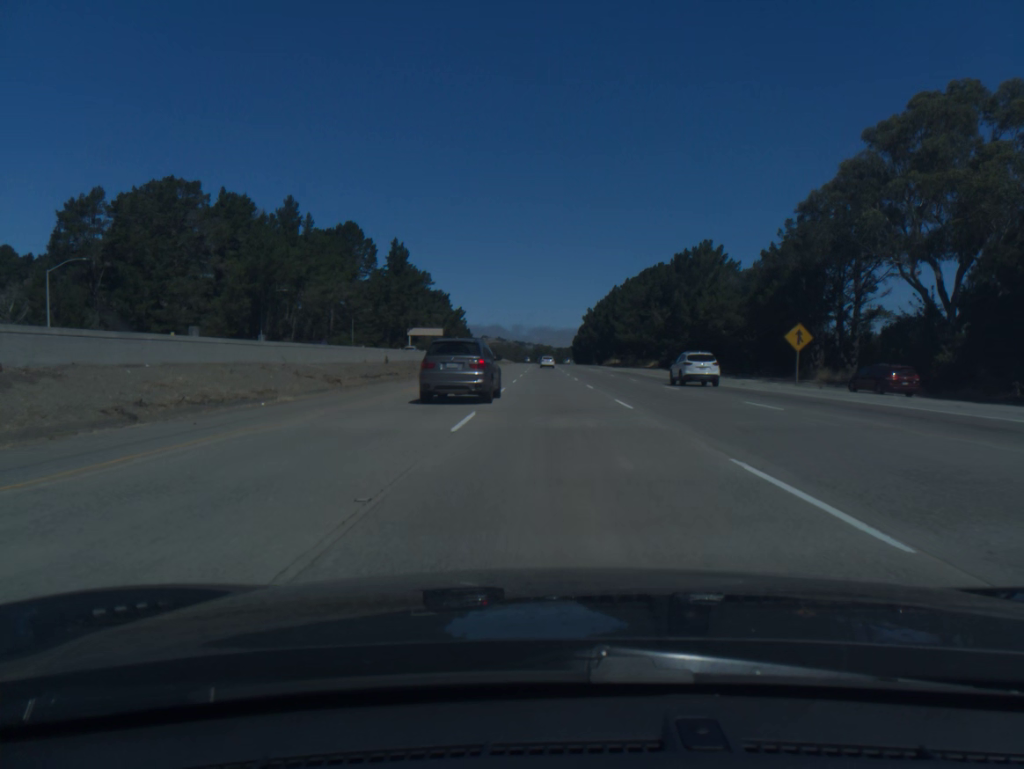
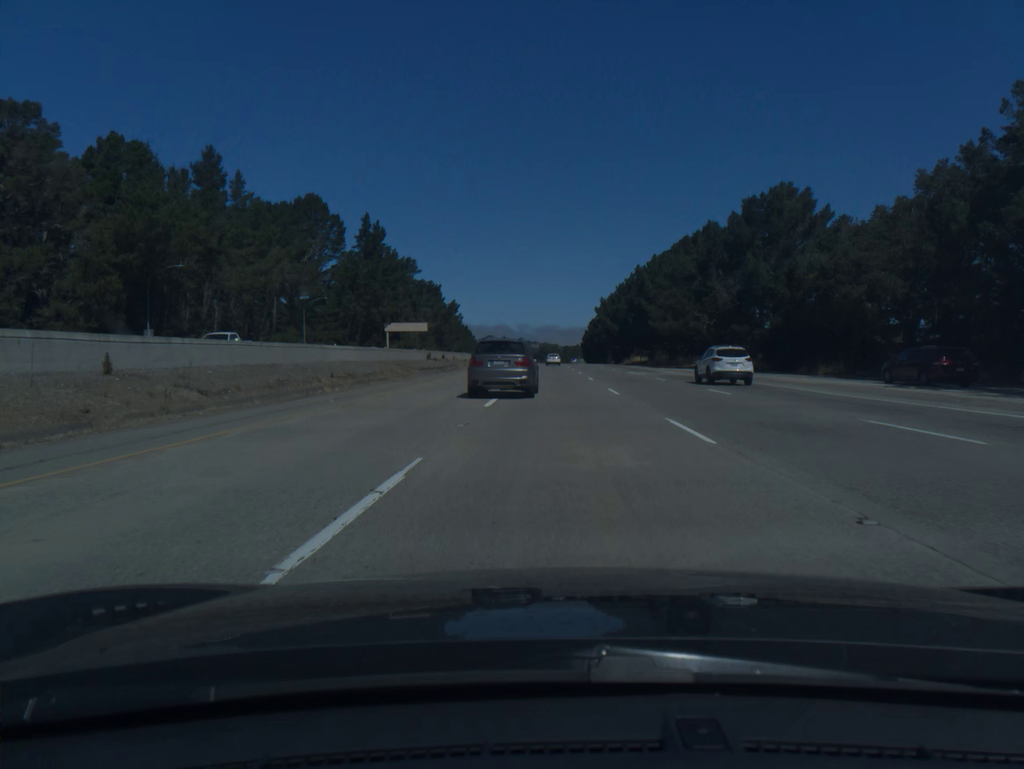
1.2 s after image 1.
(-0.2, +38.0) m; -1°
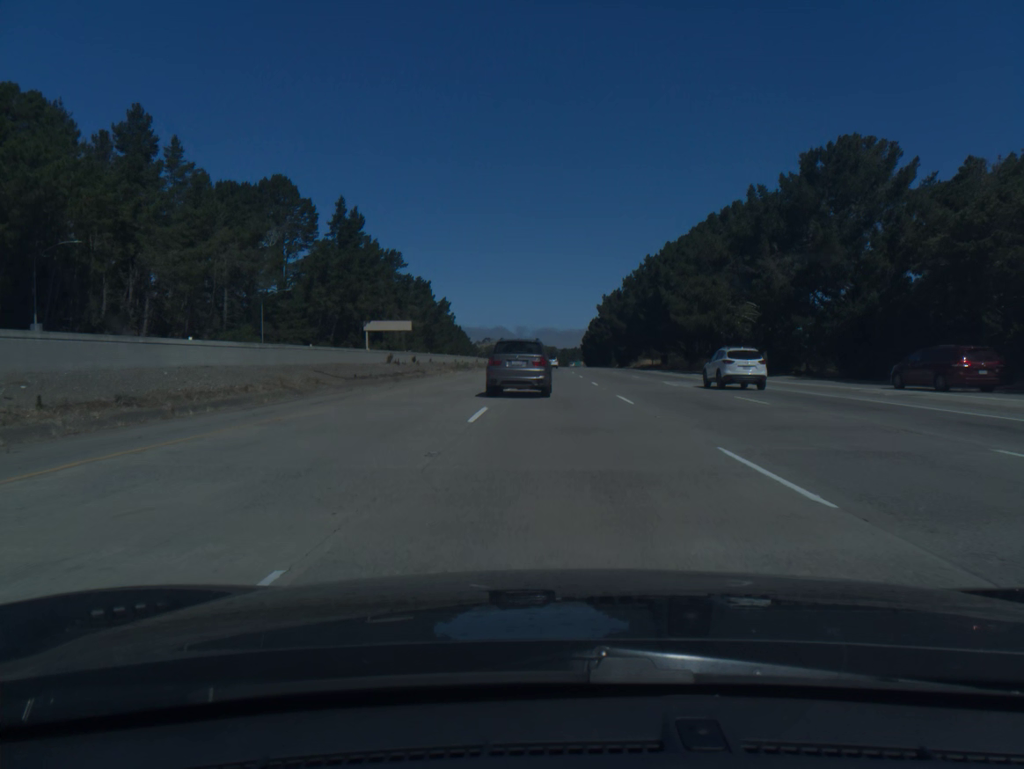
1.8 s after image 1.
(0.0, +19.0) m; 0°
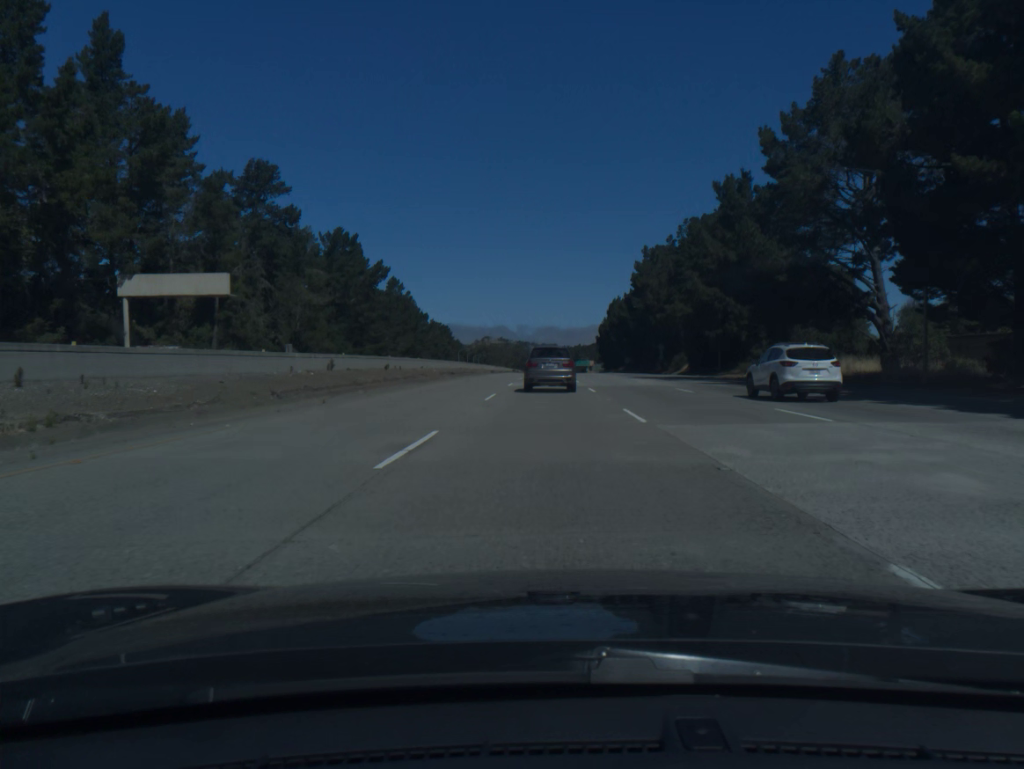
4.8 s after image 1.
(+0.3, +93.6) m; 0°
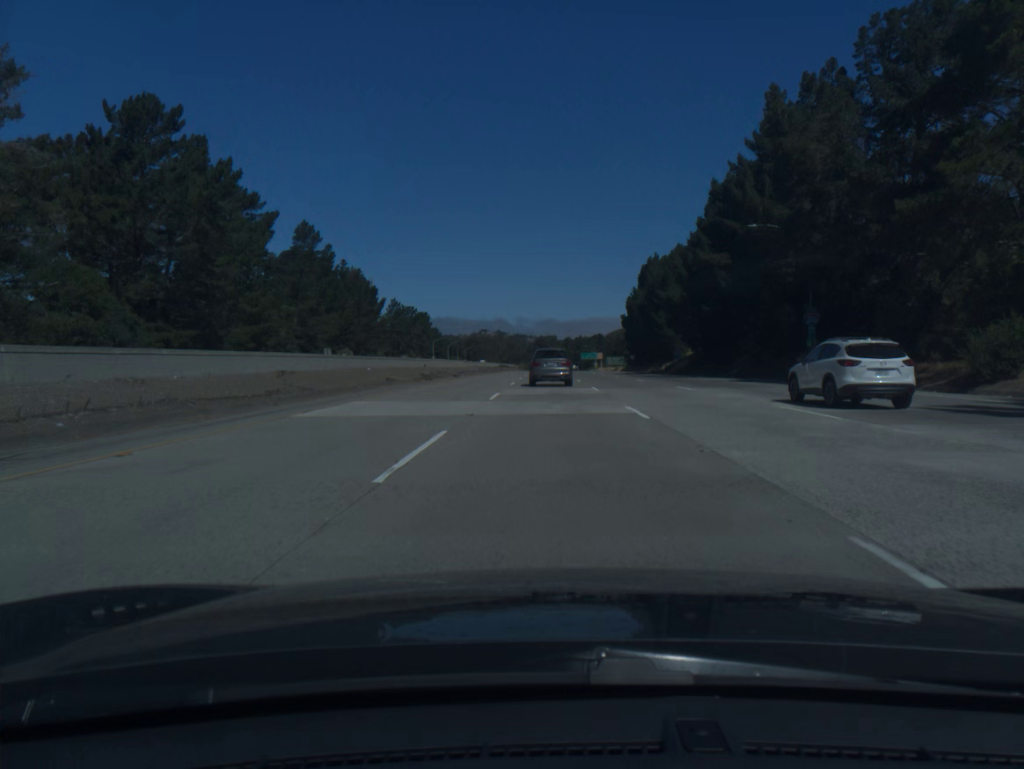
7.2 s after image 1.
(-0.1, +73.1) m; 0°
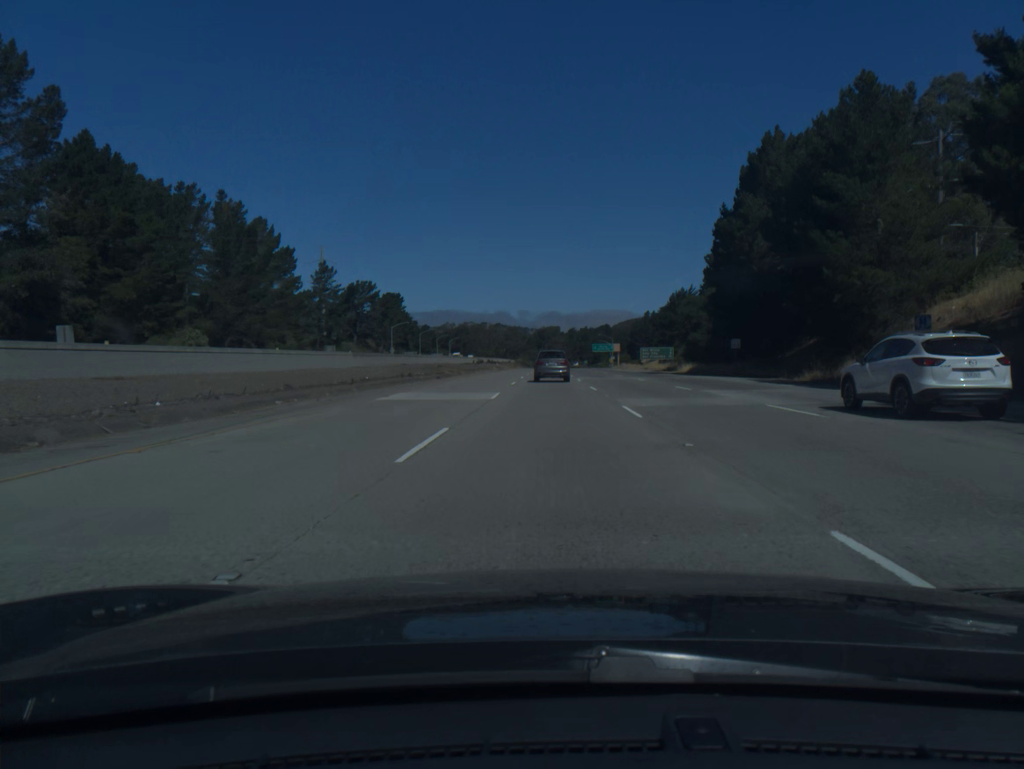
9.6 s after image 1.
(+0.1, +72.2) m; 0°
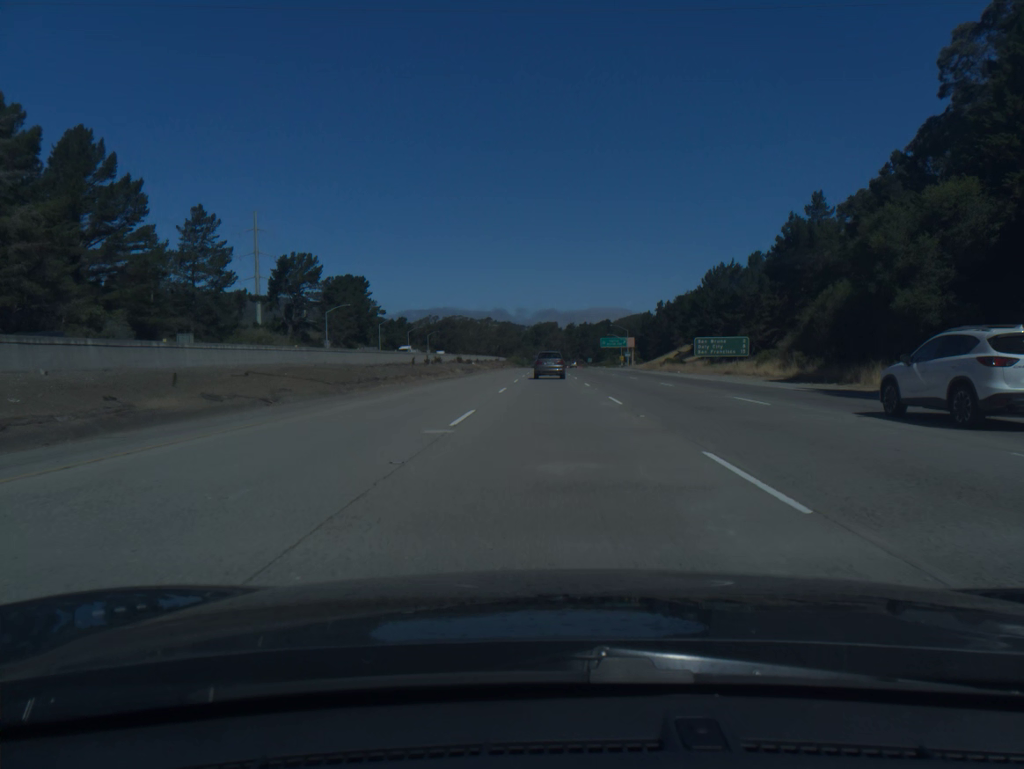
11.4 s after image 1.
(0.0, +54.1) m; 0°
